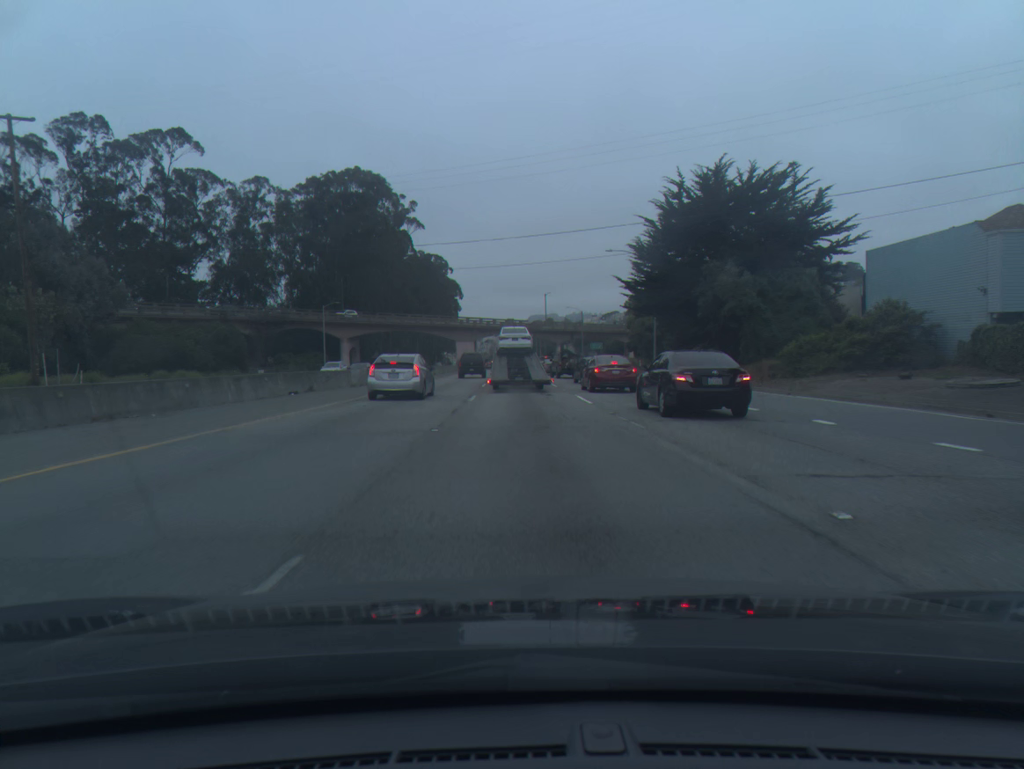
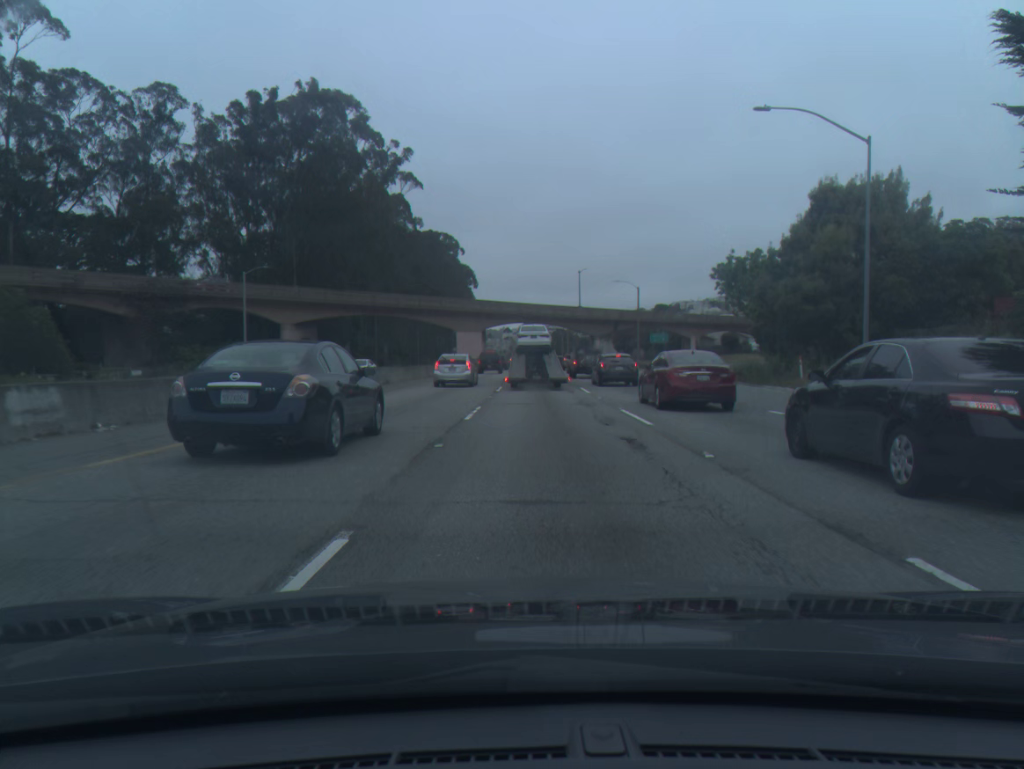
(-0.4, +37.5) m; -1°
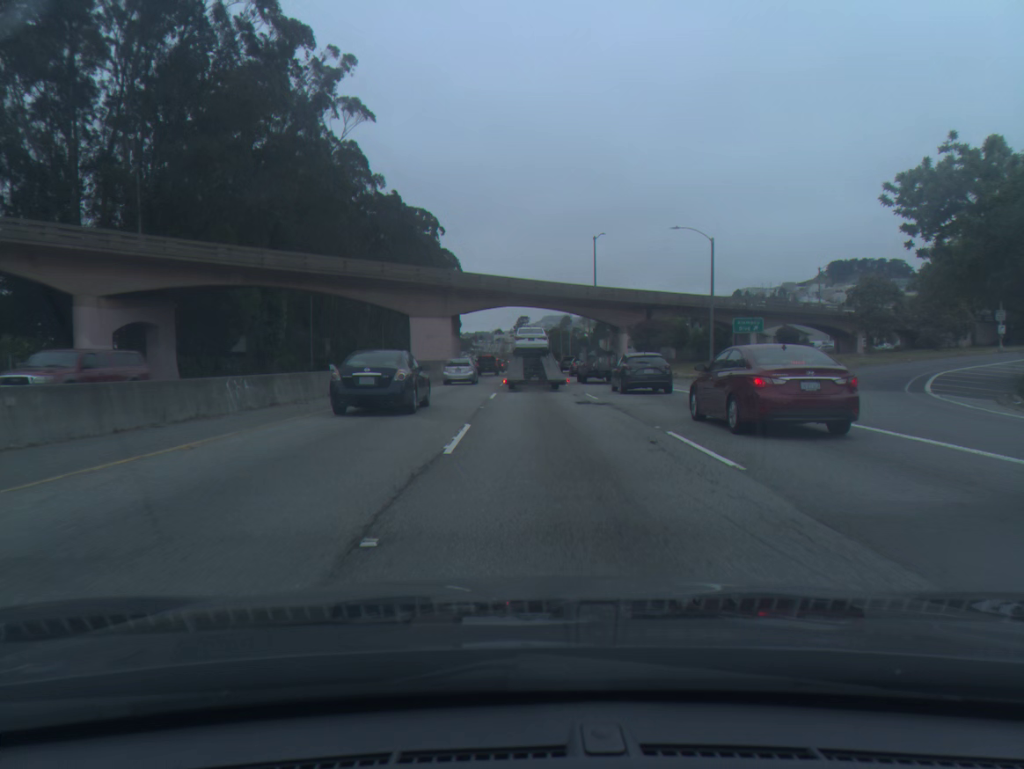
(+0.1, +35.1) m; +1°
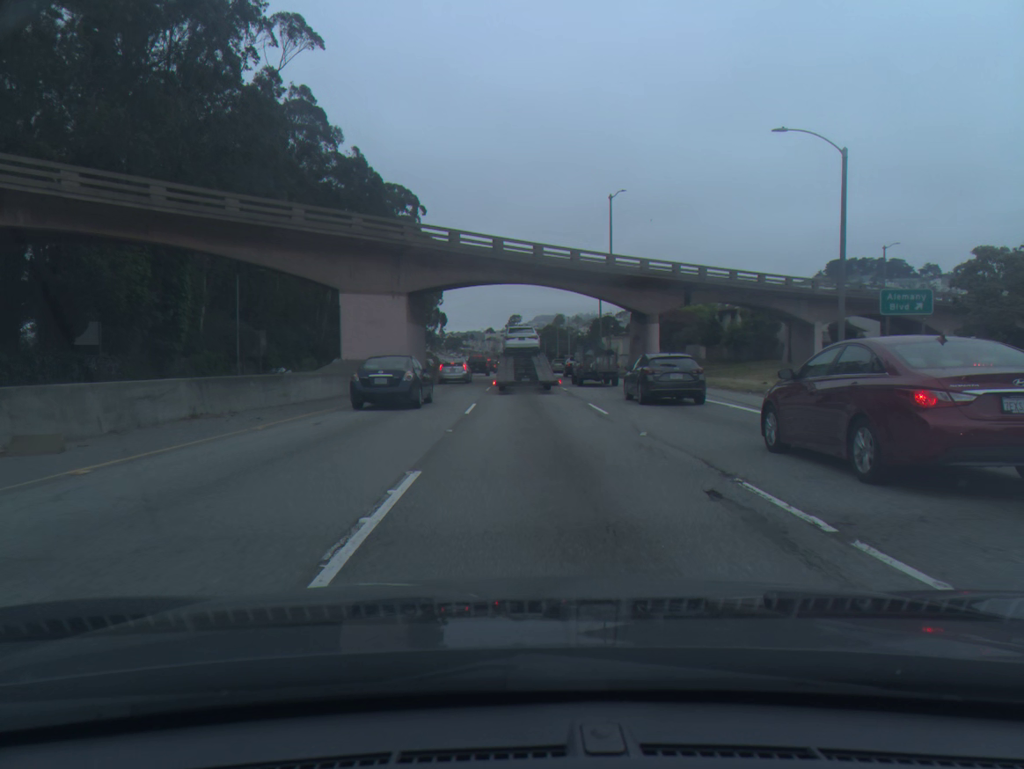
(+0.1, +20.8) m; 0°
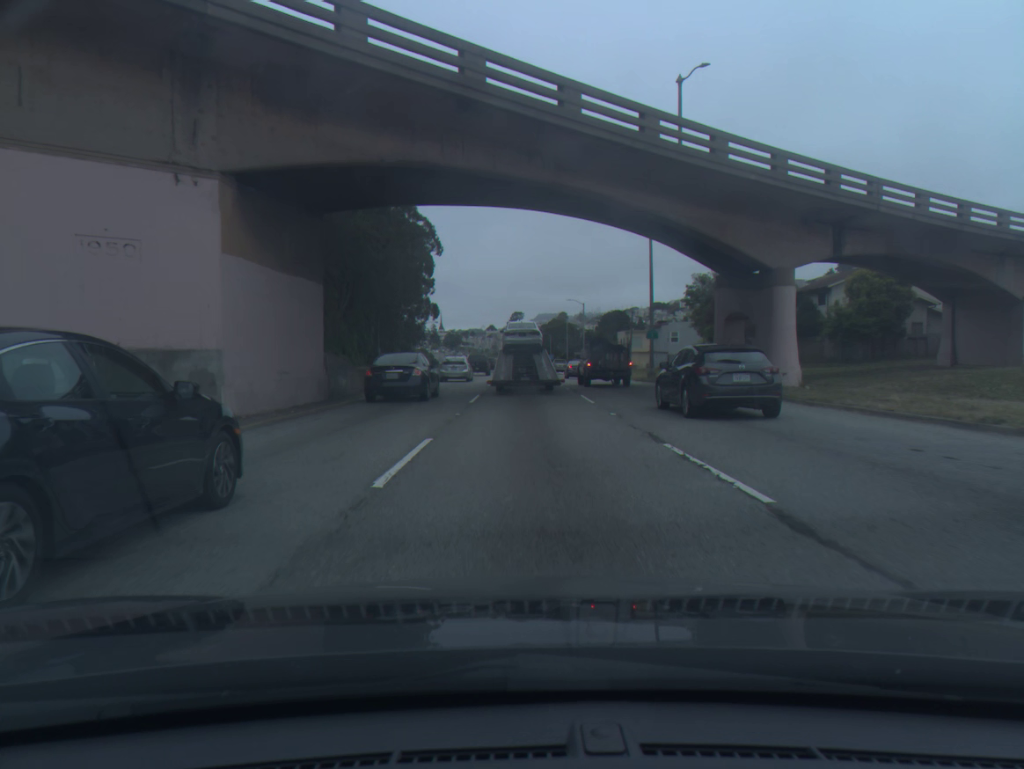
(+0.1, +26.3) m; 0°
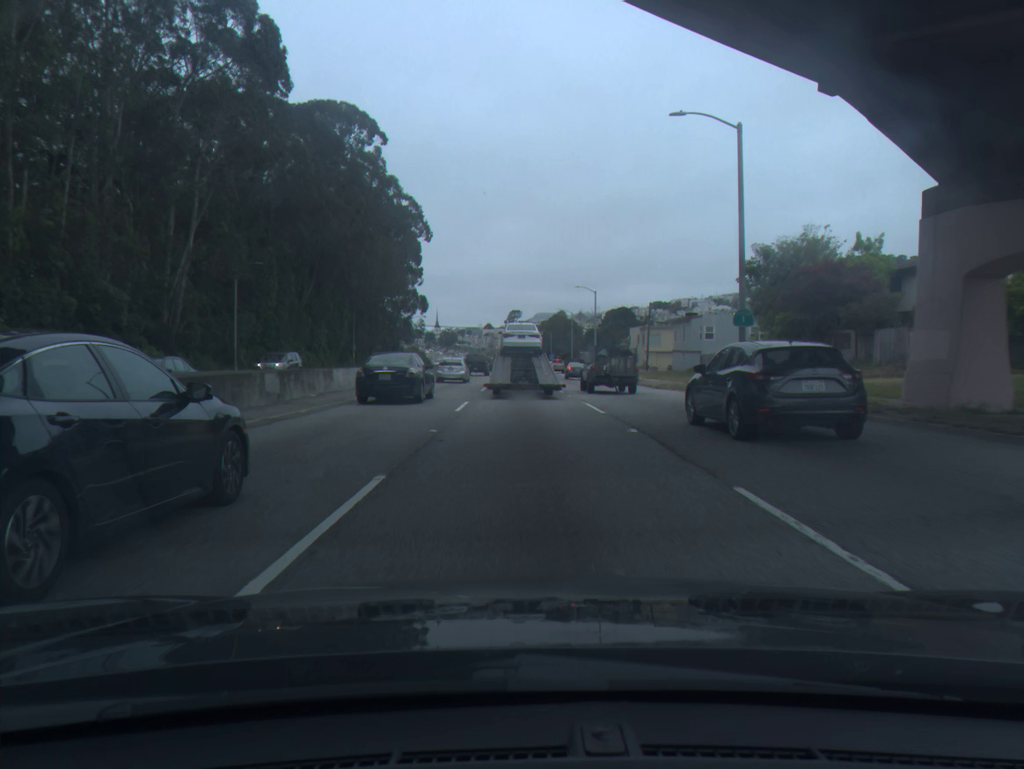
(0.0, +18.4) m; 0°
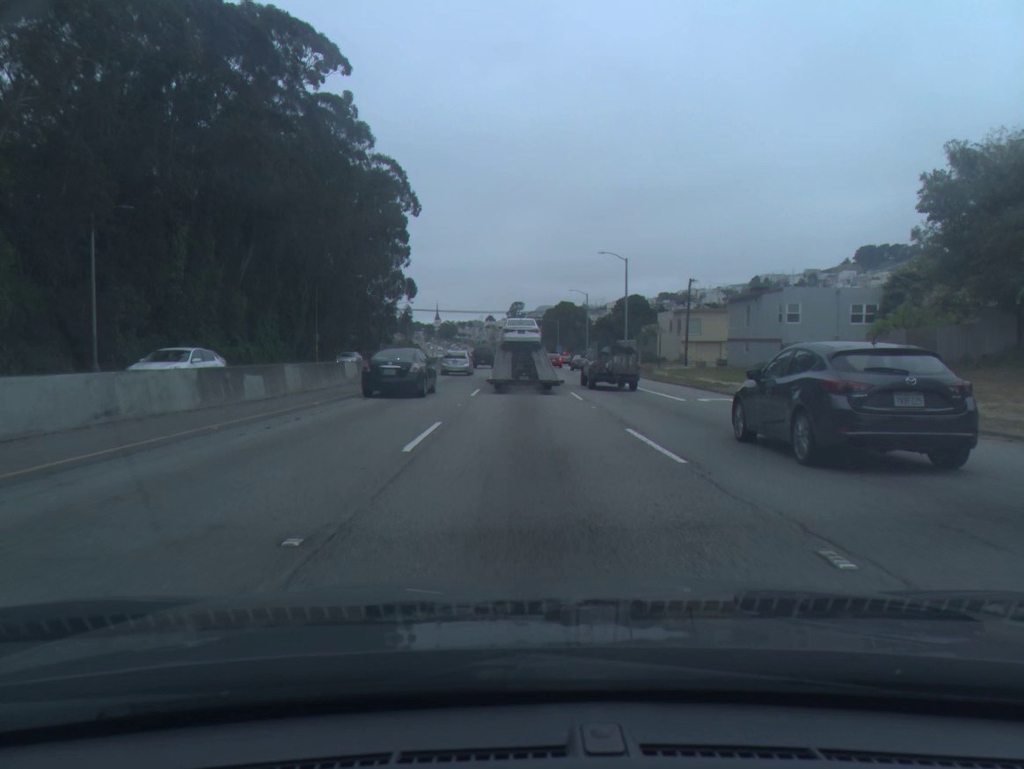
(0.0, +22.8) m; 0°
